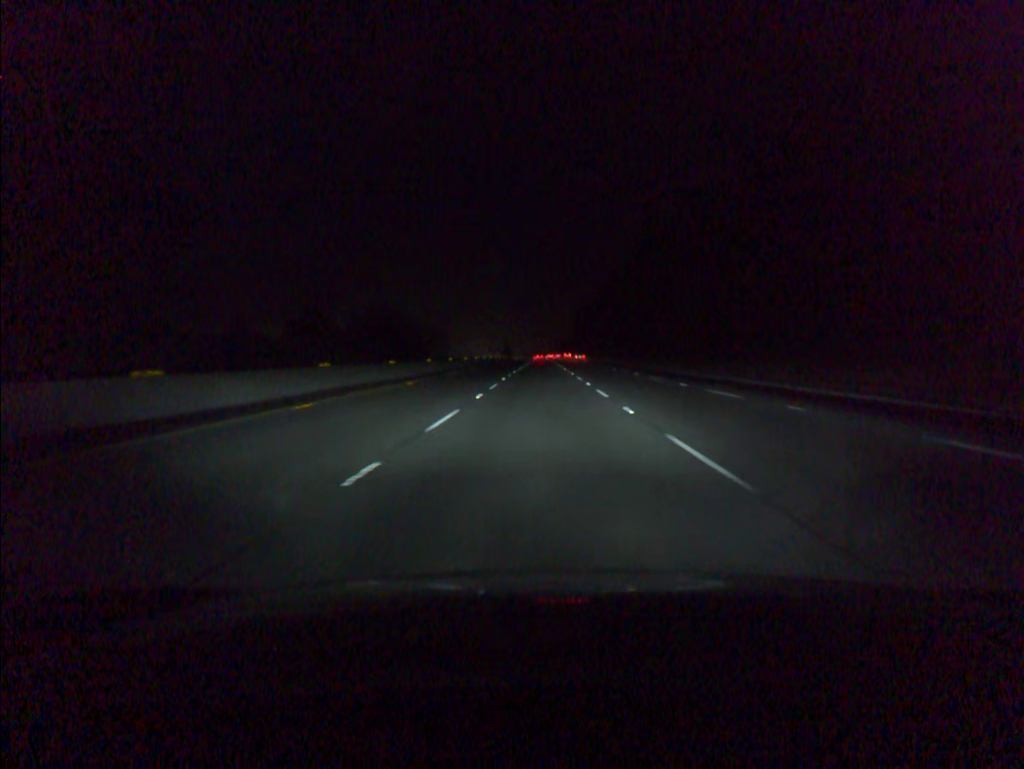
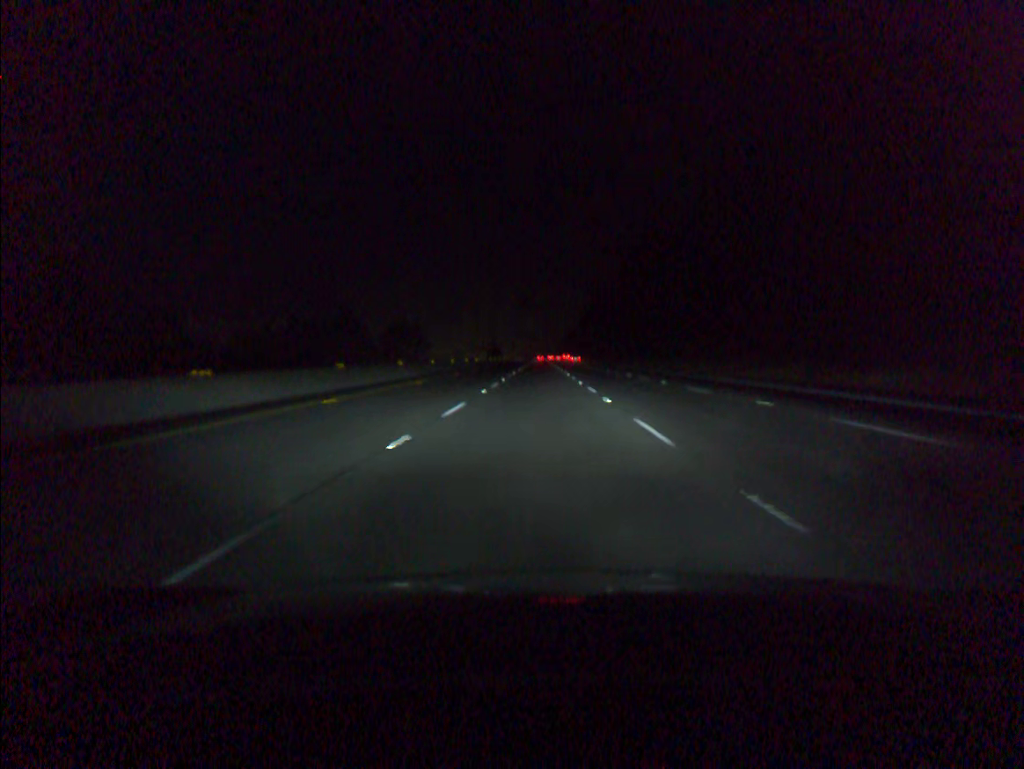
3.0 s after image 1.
(+0.3, +84.6) m; 0°
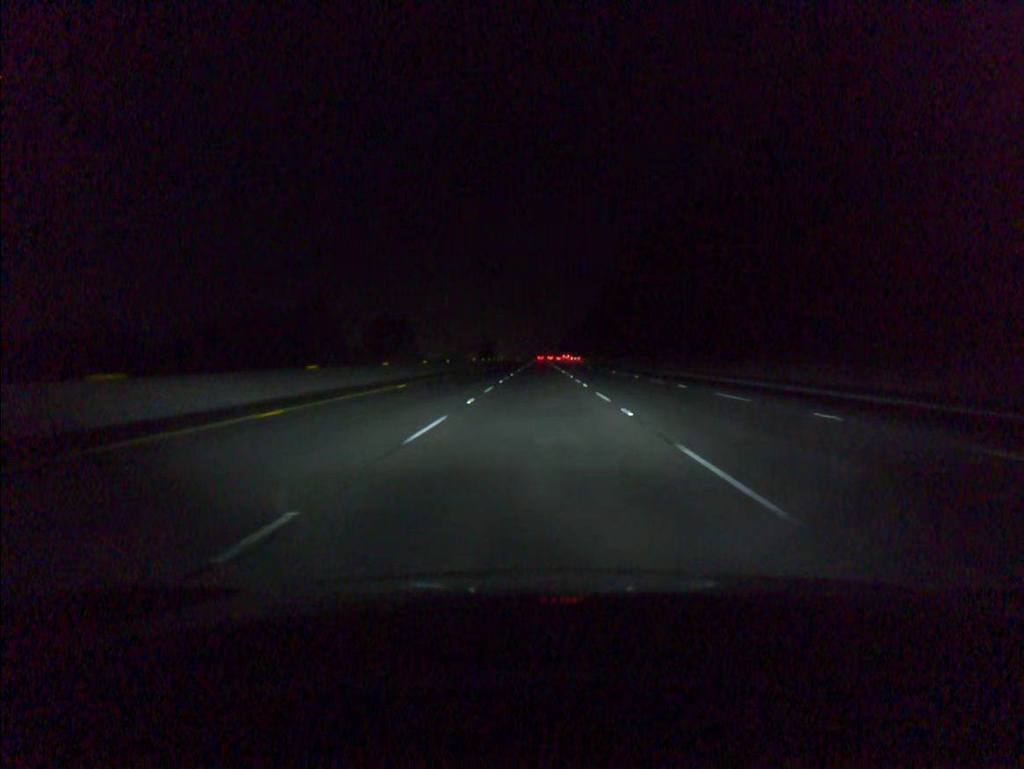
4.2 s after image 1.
(0.0, +33.9) m; 0°
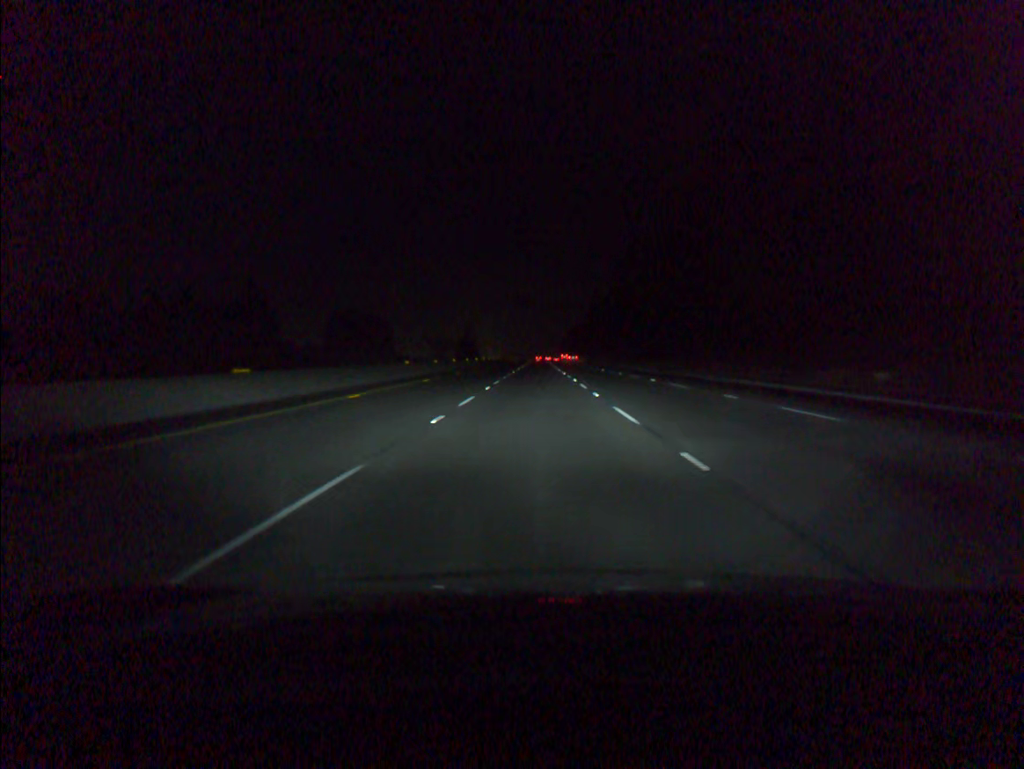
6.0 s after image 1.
(+0.1, +50.7) m; 0°
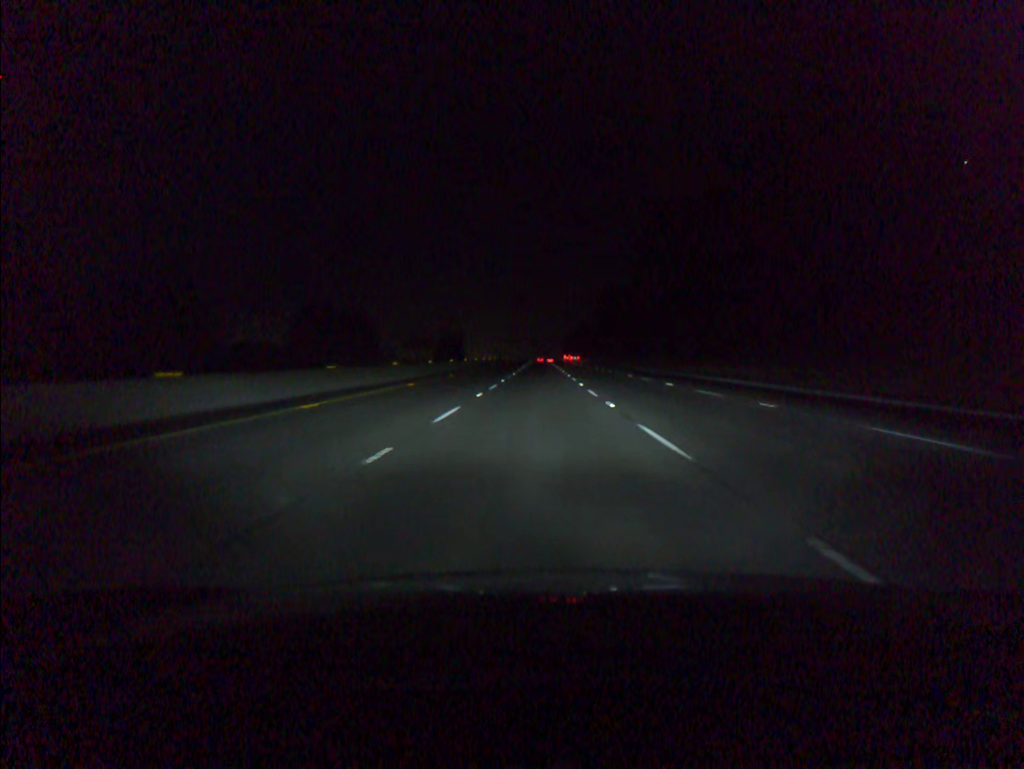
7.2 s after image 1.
(0.0, +33.8) m; 0°
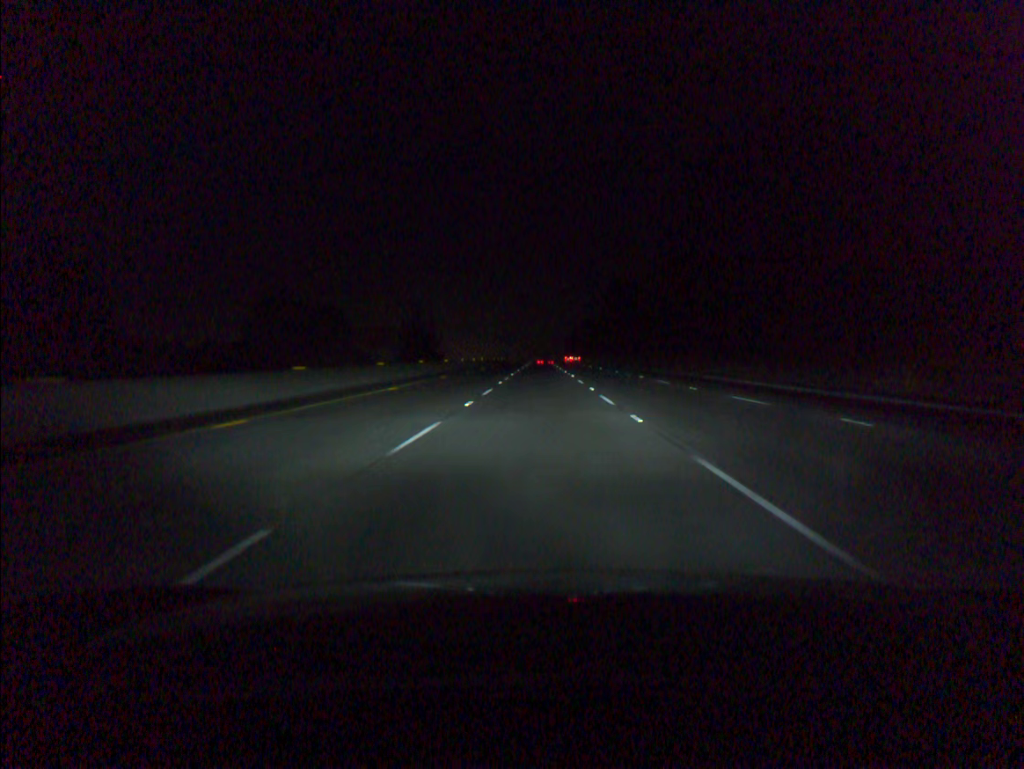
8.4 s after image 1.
(0.0, +33.9) m; 0°
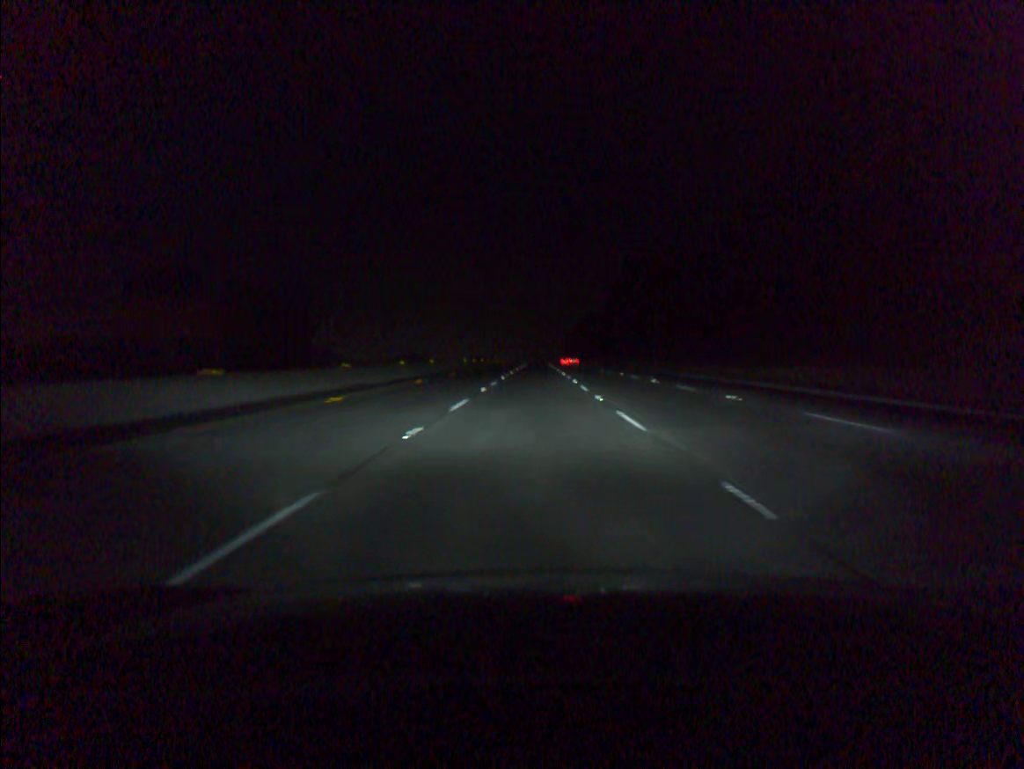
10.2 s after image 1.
(+0.2, +50.9) m; 0°
